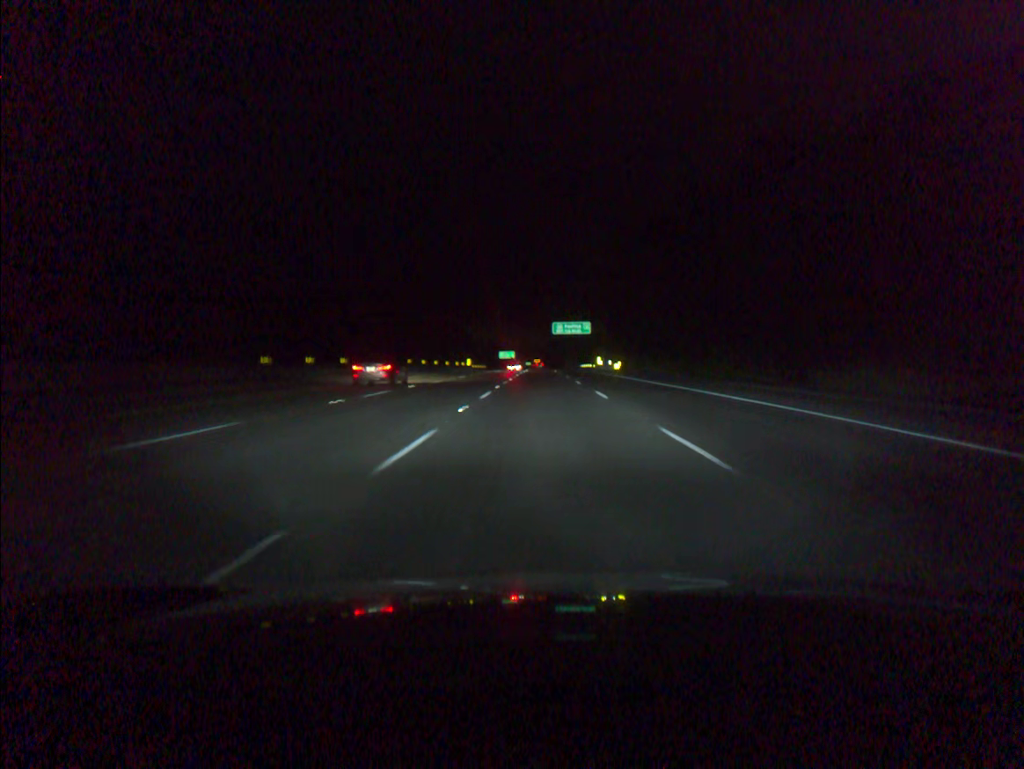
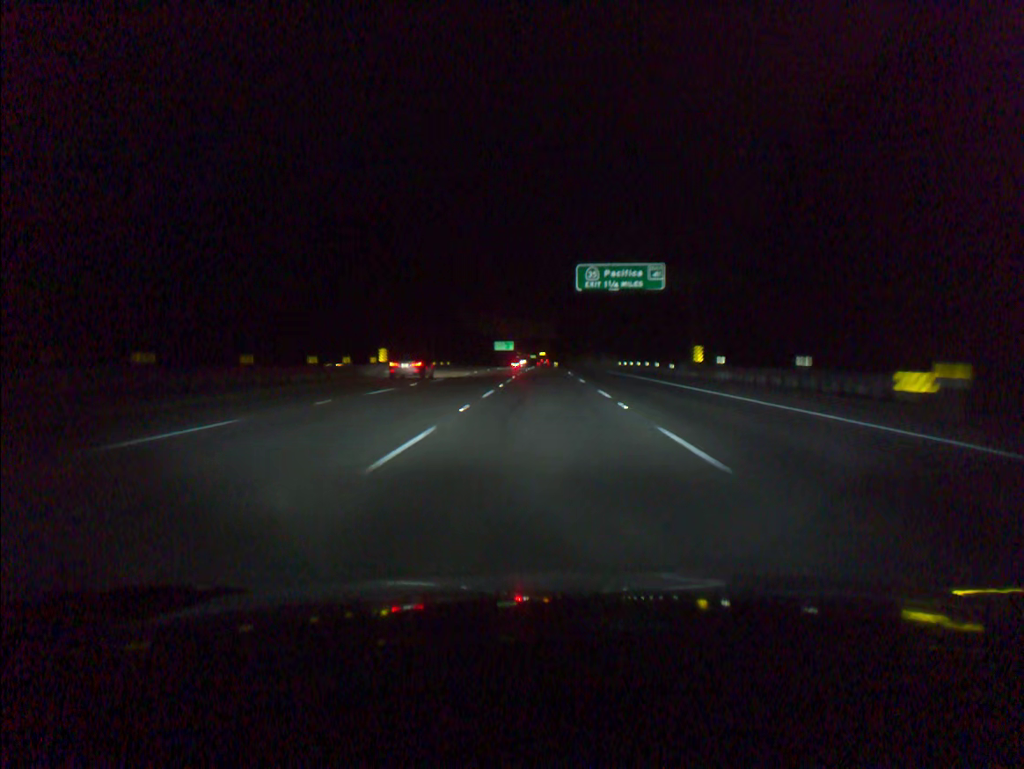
(-0.1, +73.4) m; 0°
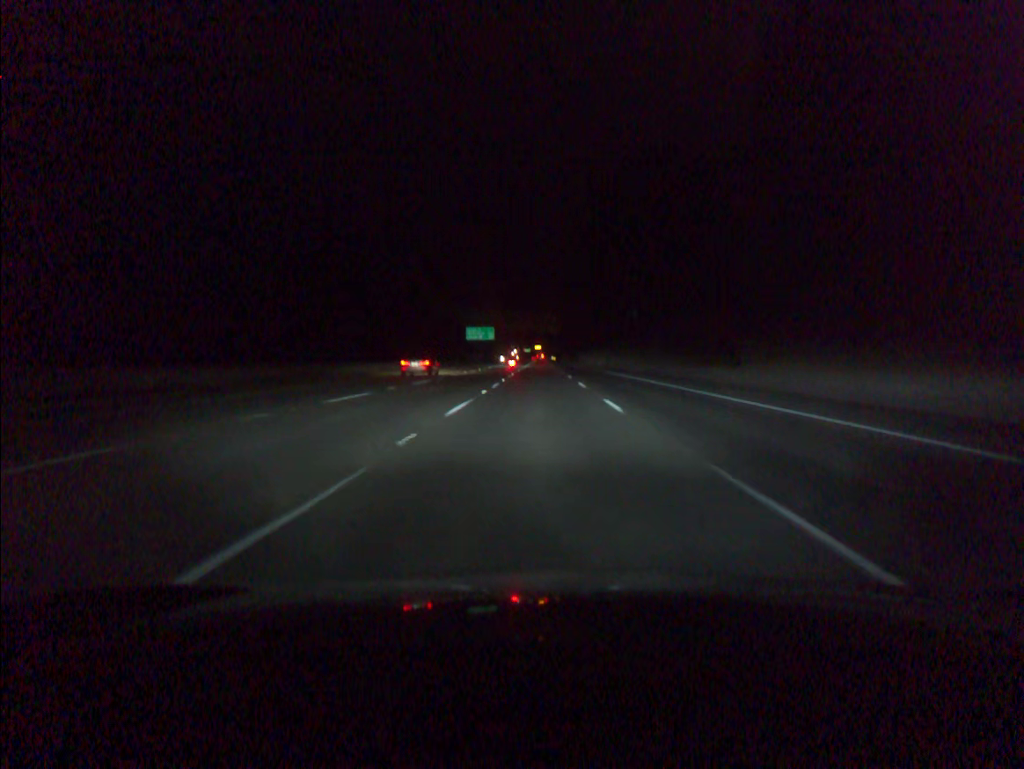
(+0.4, +92.0) m; 0°
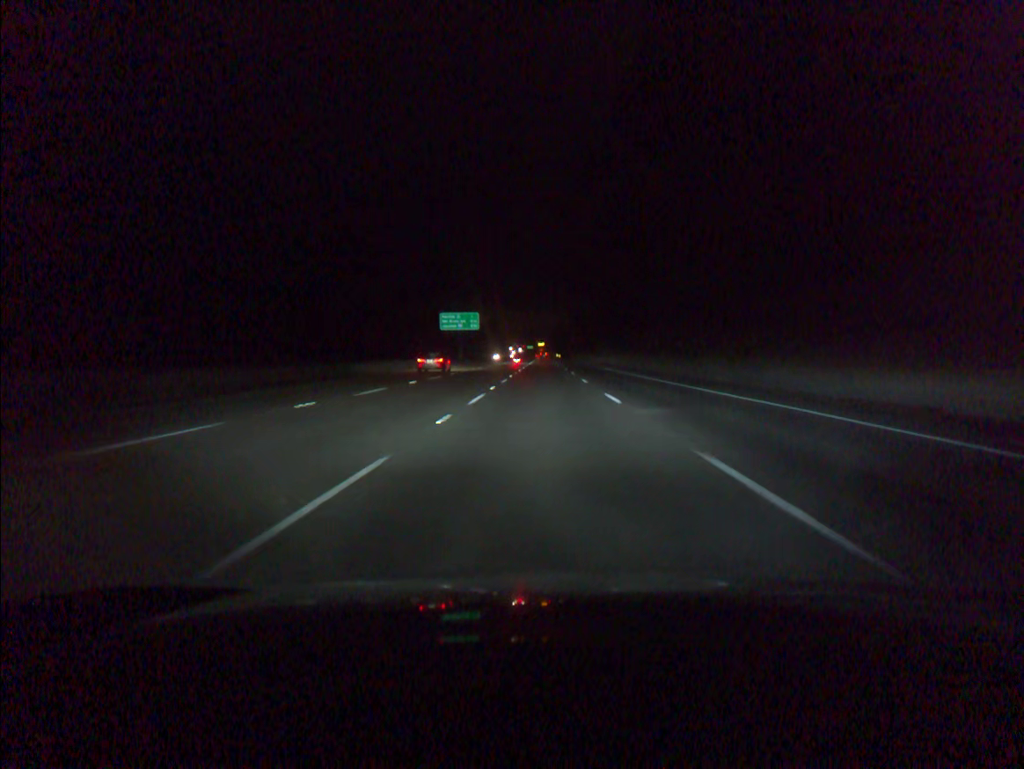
(-0.2, +55.3) m; 0°
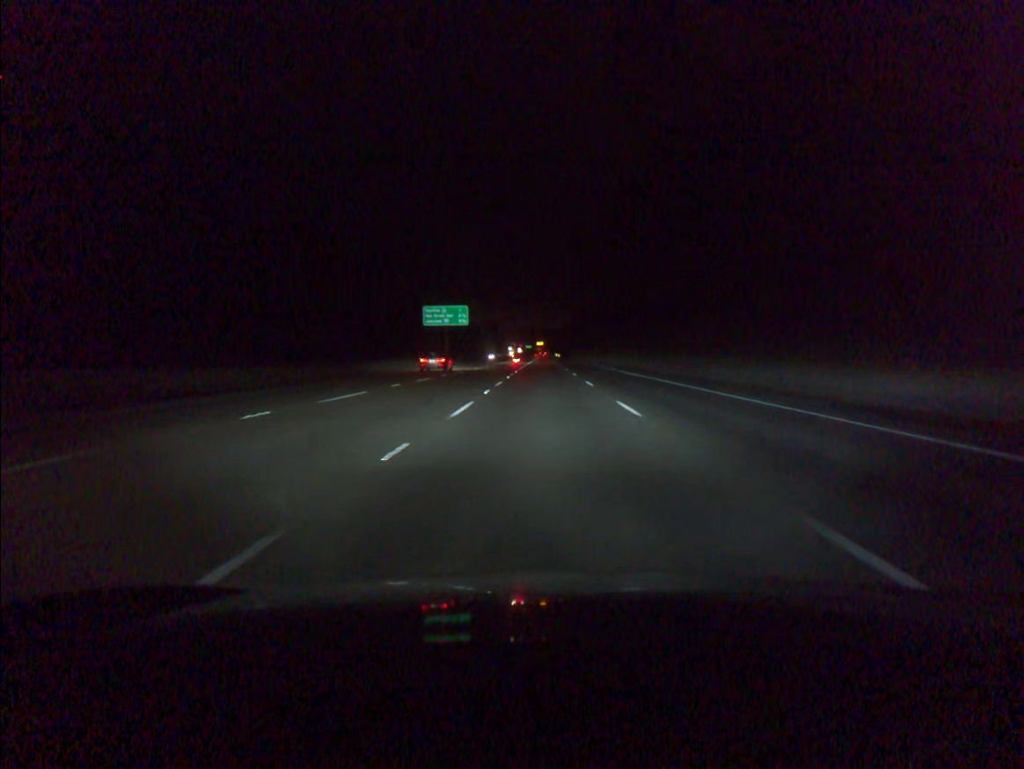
(0.0, +18.4) m; 0°
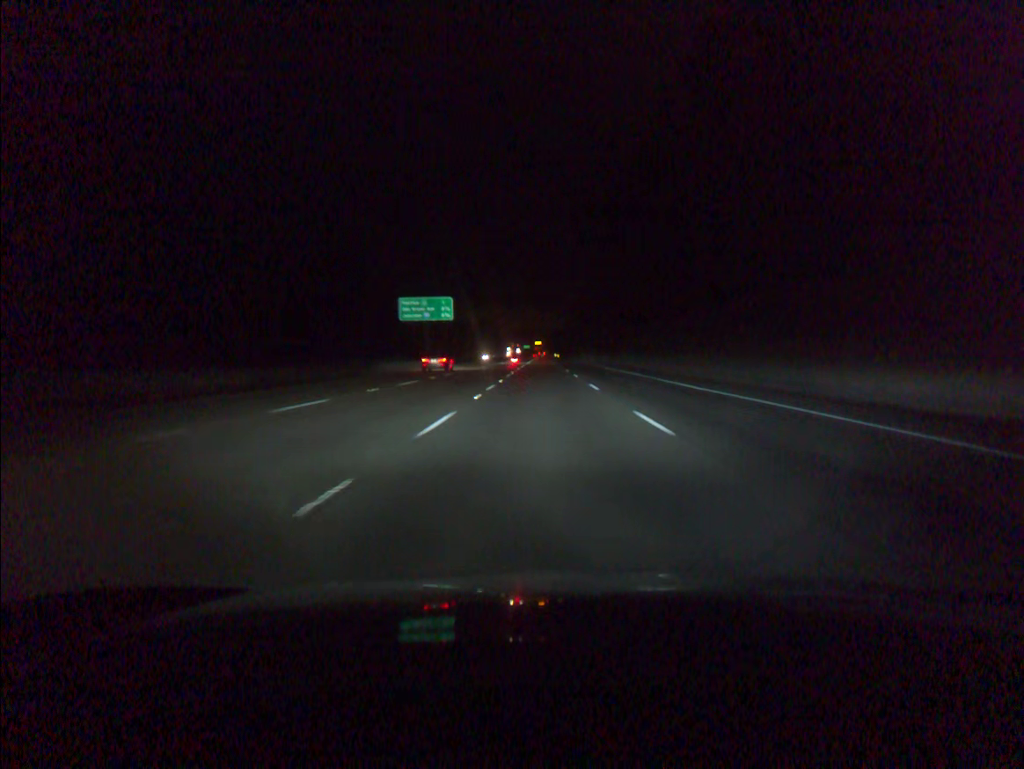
(0.0, +18.4) m; 0°
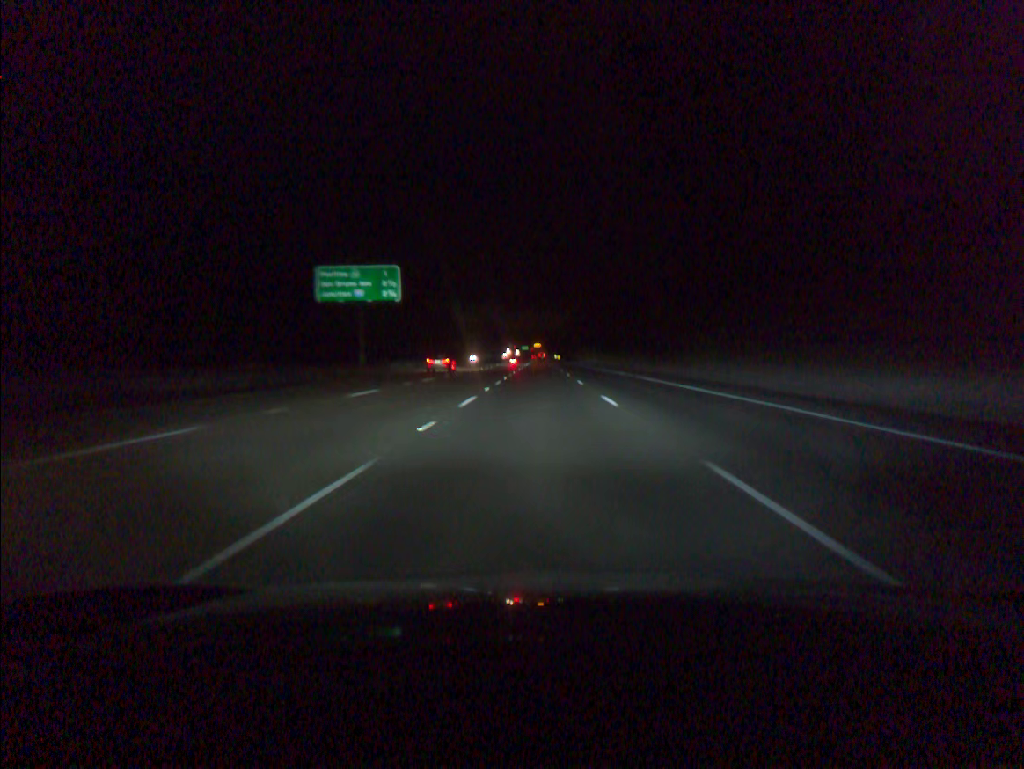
(0.0, +36.8) m; 0°
